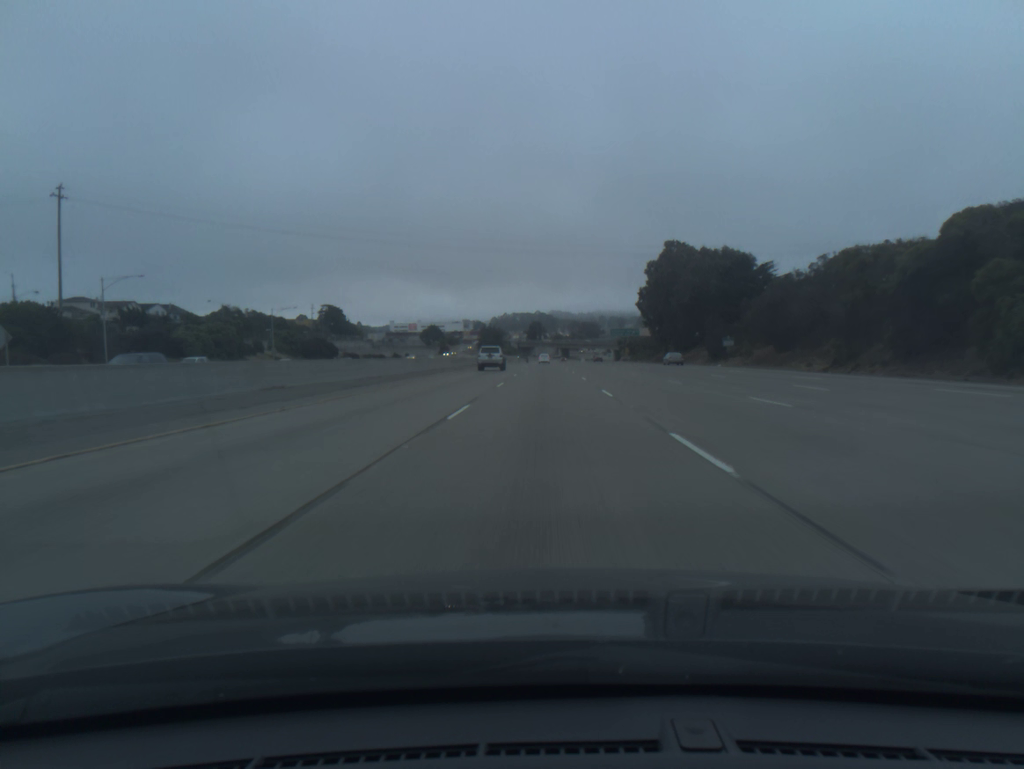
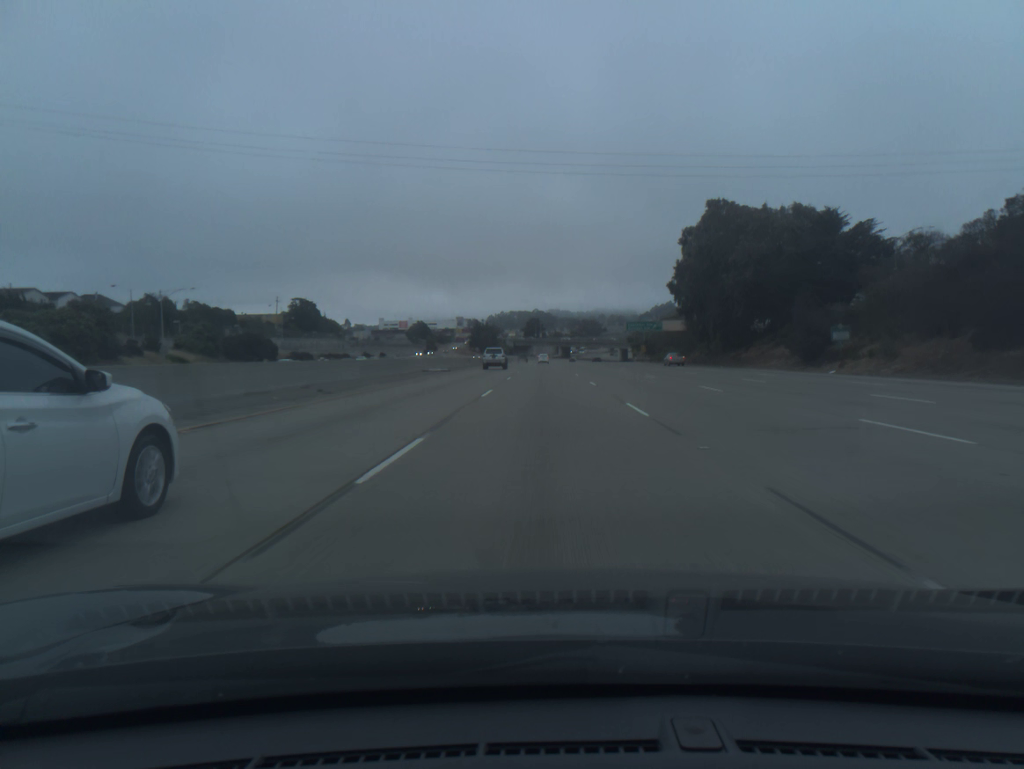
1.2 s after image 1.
(0.0, +36.7) m; 0°
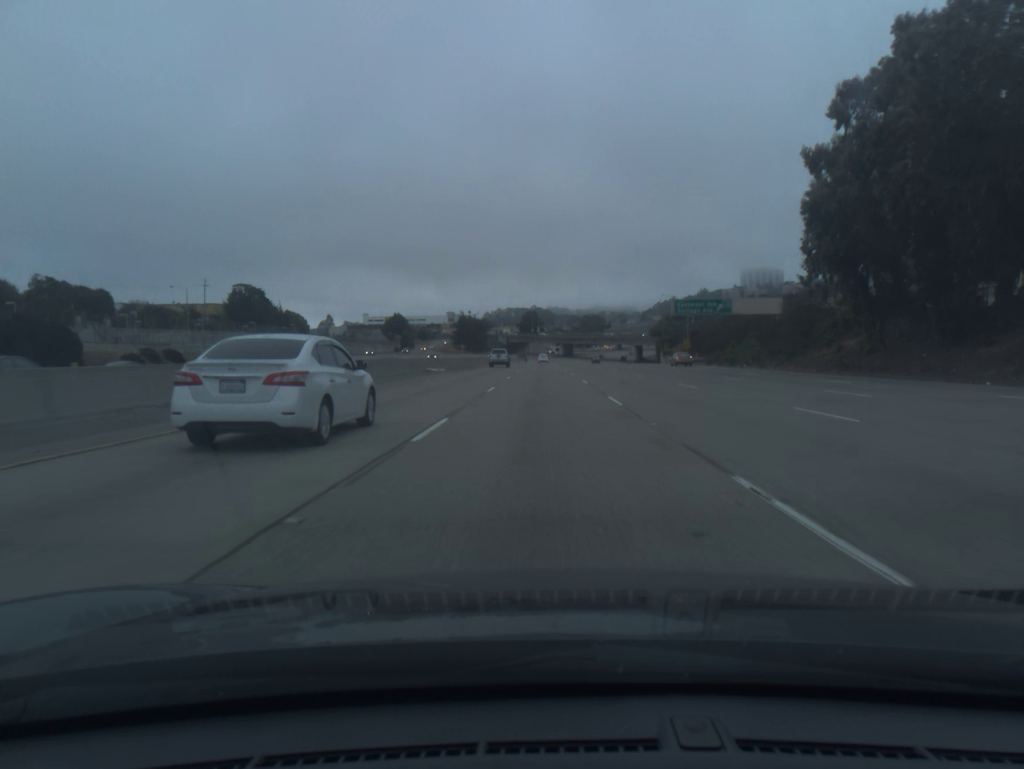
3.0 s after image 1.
(+0.1, +55.1) m; 0°
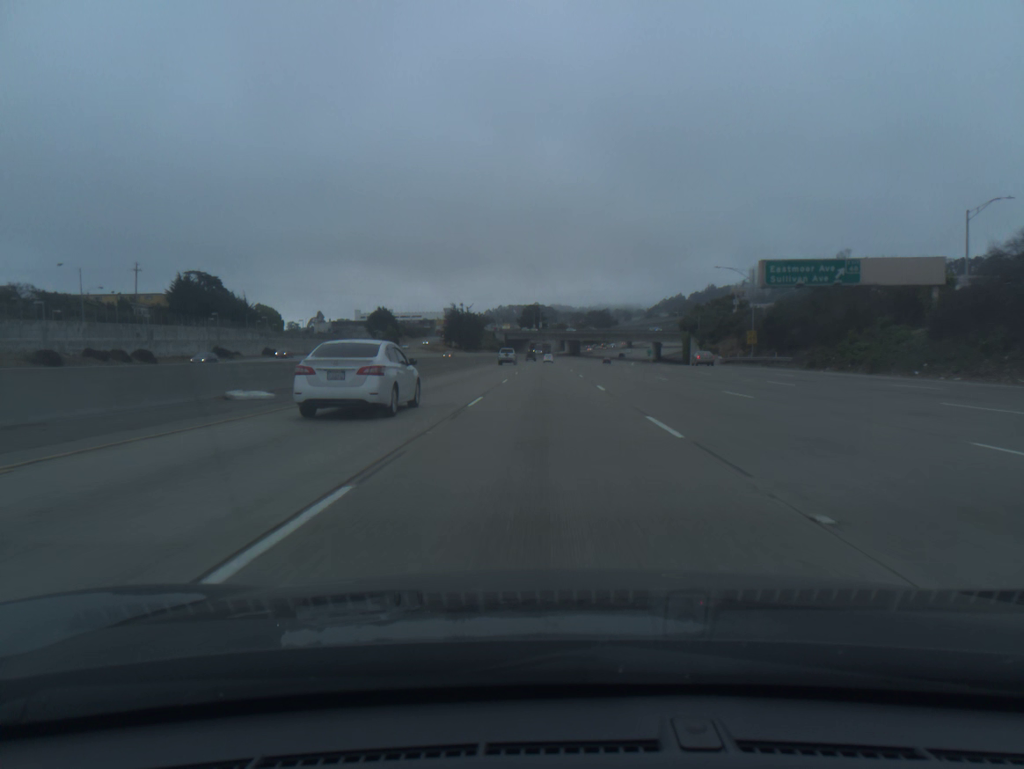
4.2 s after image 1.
(0.0, +36.7) m; 0°
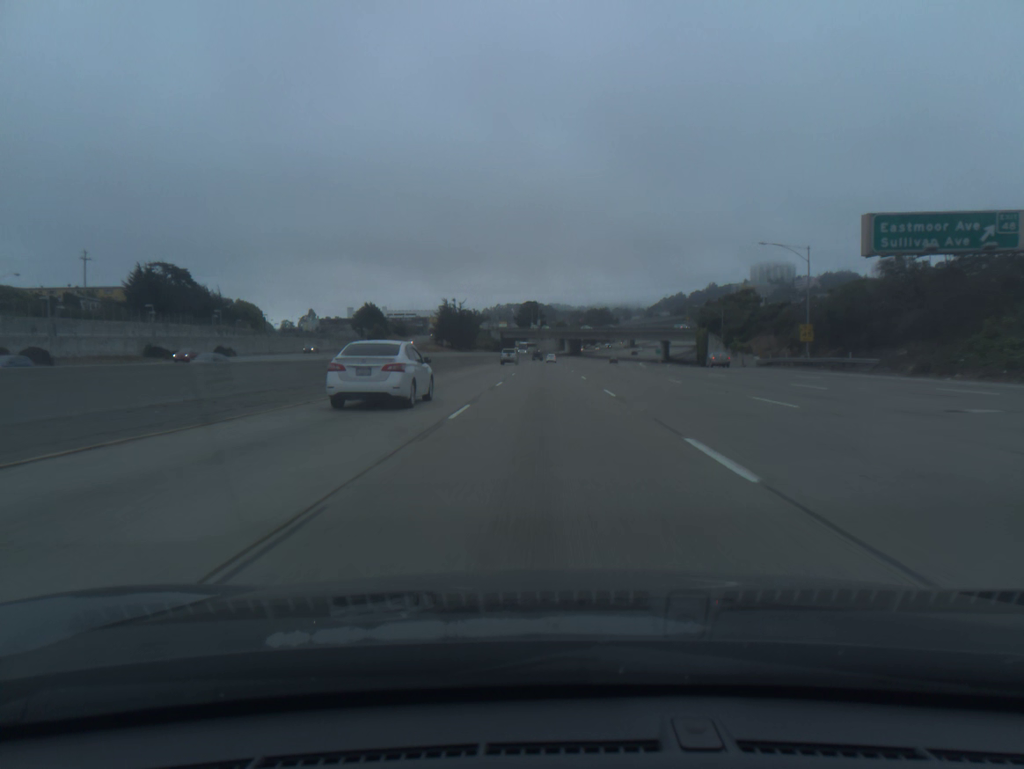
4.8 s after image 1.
(0.0, +18.4) m; 0°
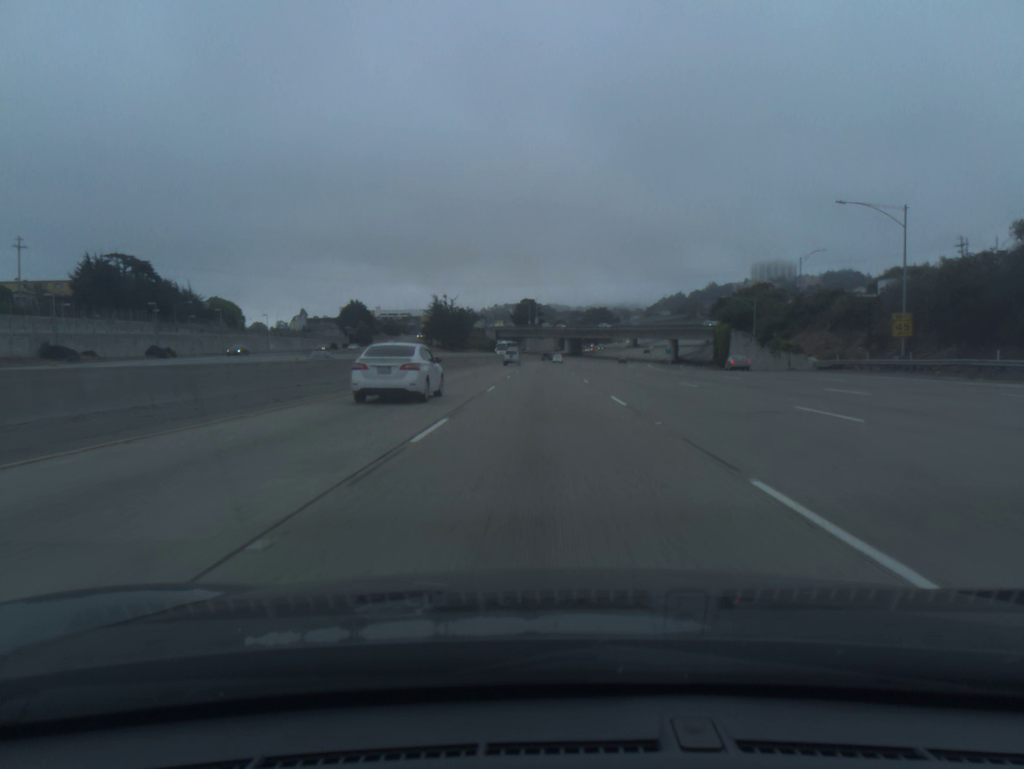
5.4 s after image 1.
(0.0, +18.4) m; 0°
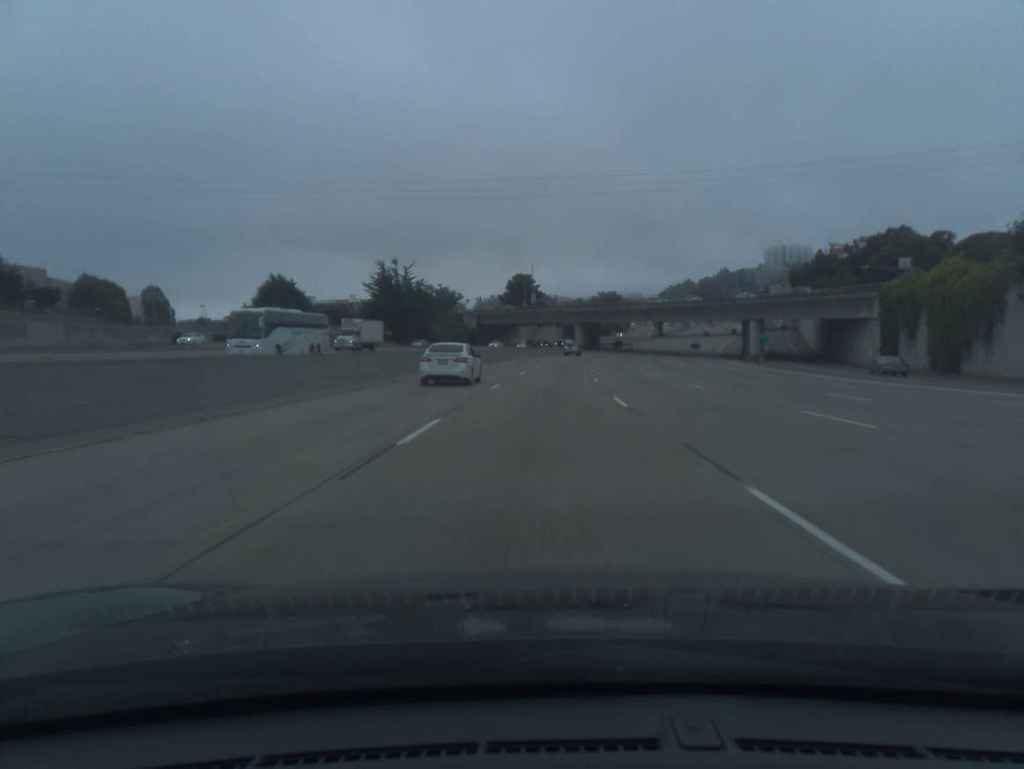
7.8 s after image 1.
(0.0, +73.4) m; 0°
